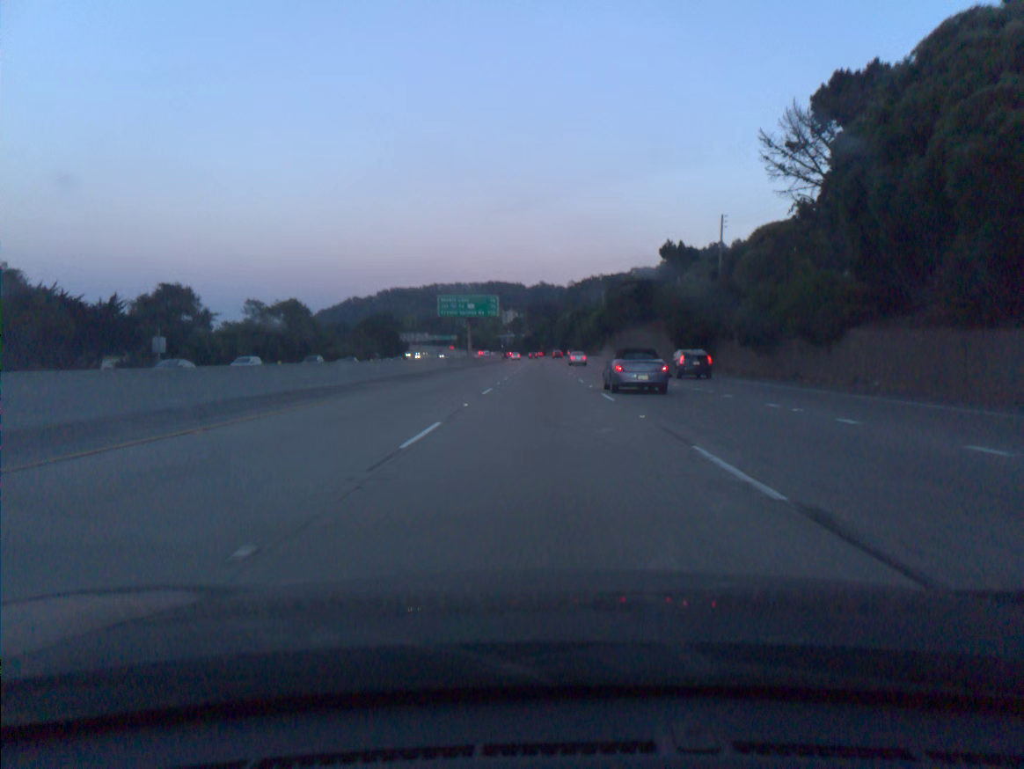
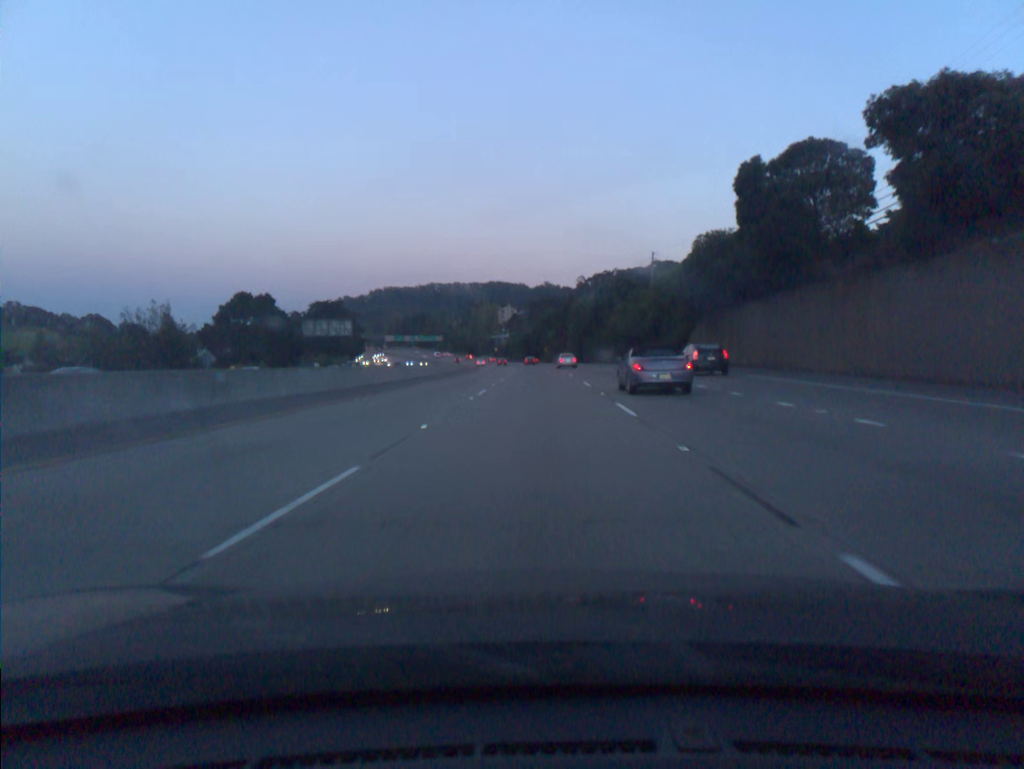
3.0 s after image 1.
(+0.1, +91.1) m; 0°
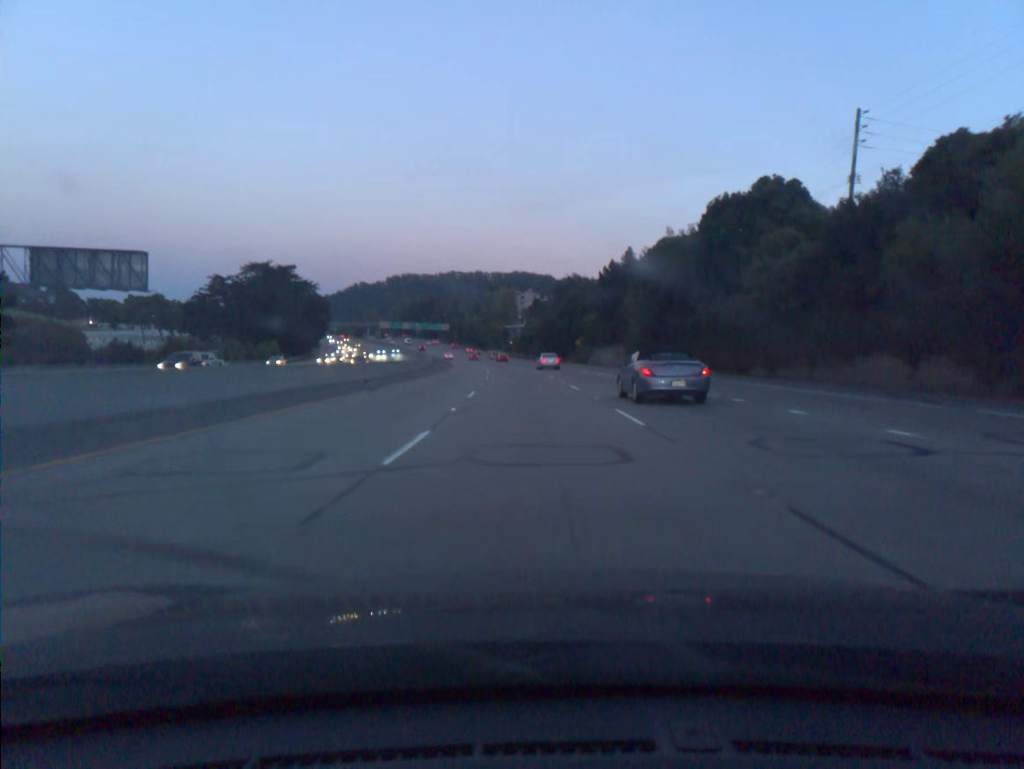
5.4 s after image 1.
(-0.7, +72.9) m; -2°
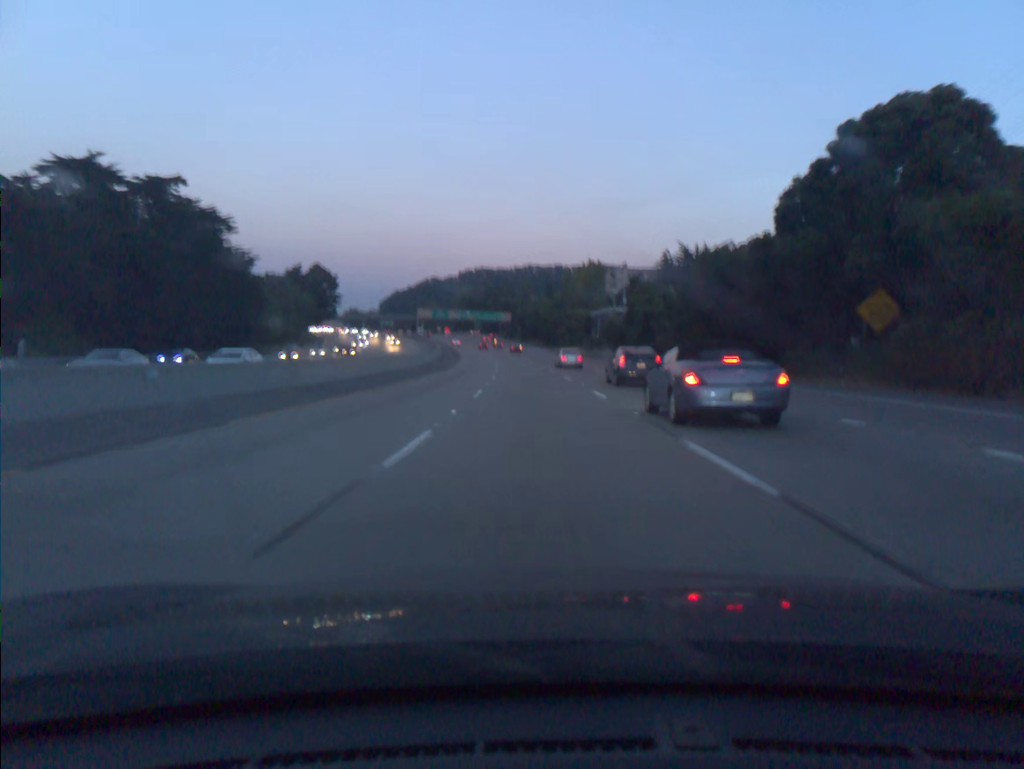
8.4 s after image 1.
(-4.7, +91.5) m; -6°
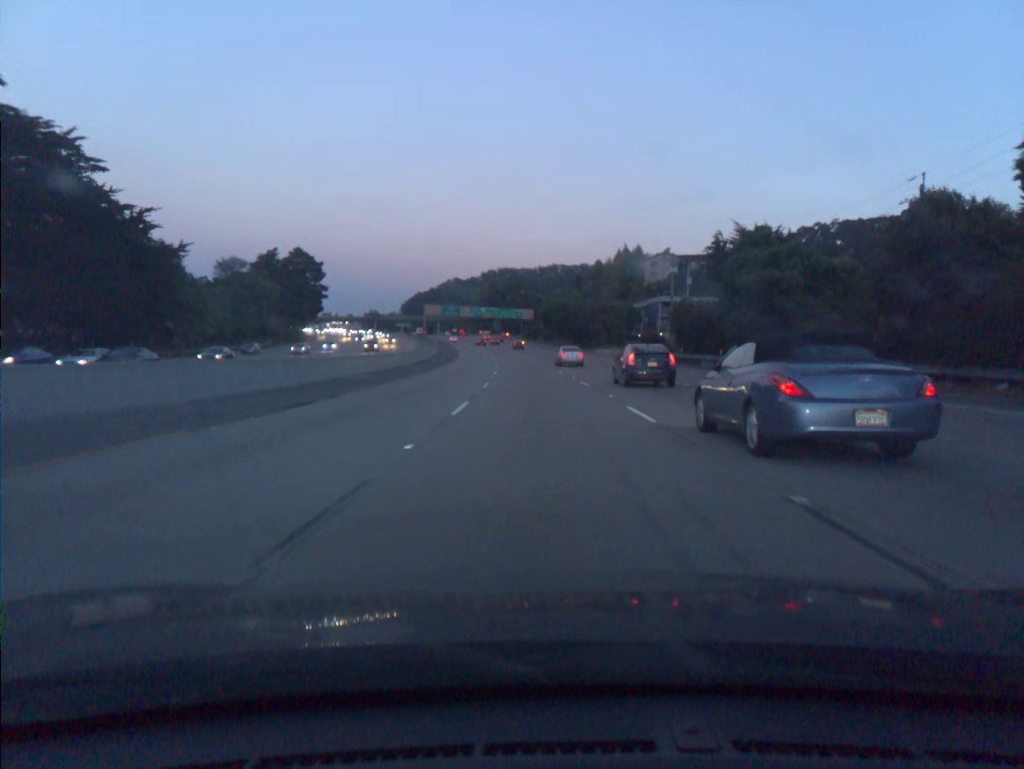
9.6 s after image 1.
(-0.6, +36.7) m; -2°
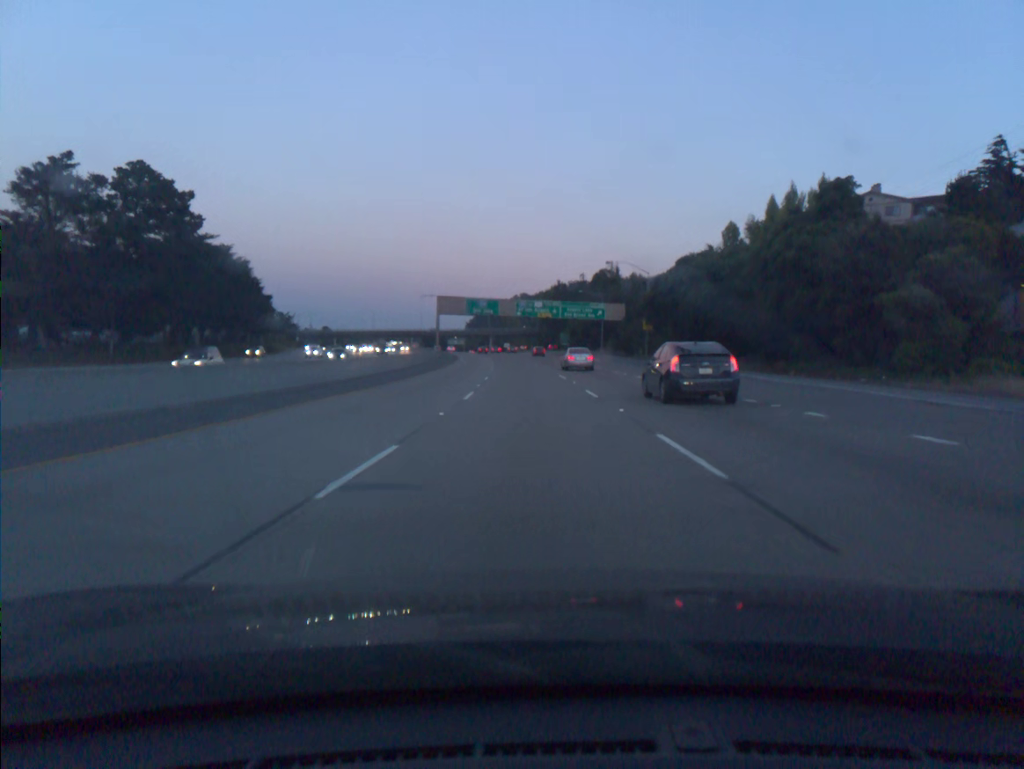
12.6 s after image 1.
(-3.8, +91.2) m; -5°
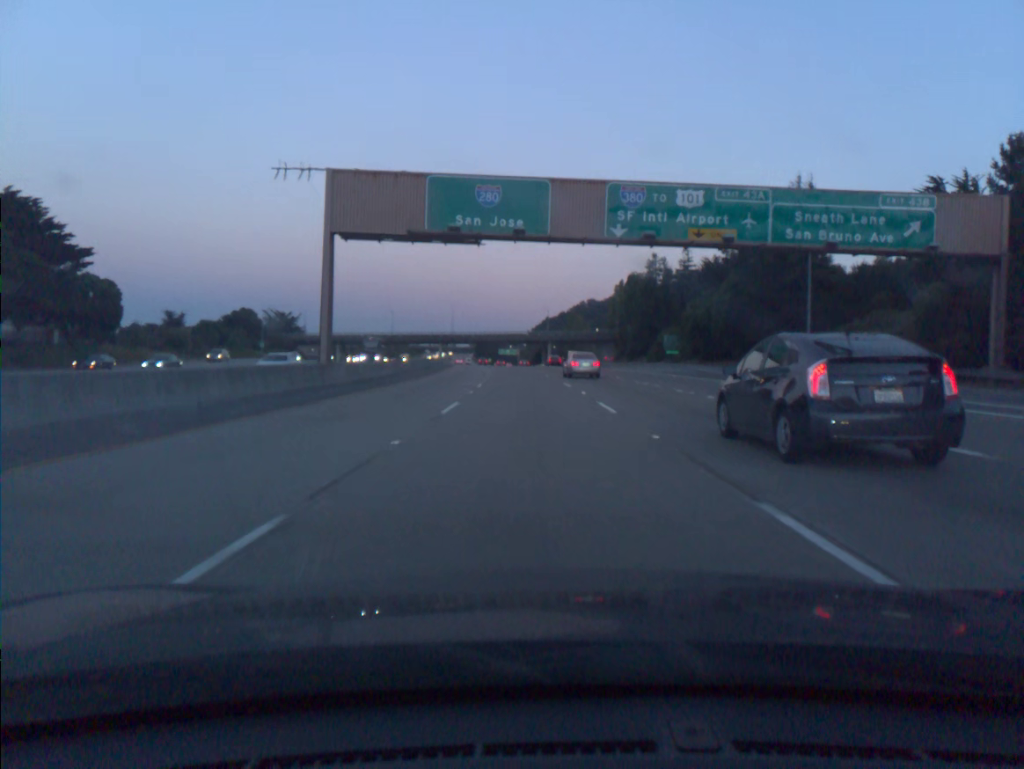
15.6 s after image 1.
(-3.9, +90.4) m; -5°
